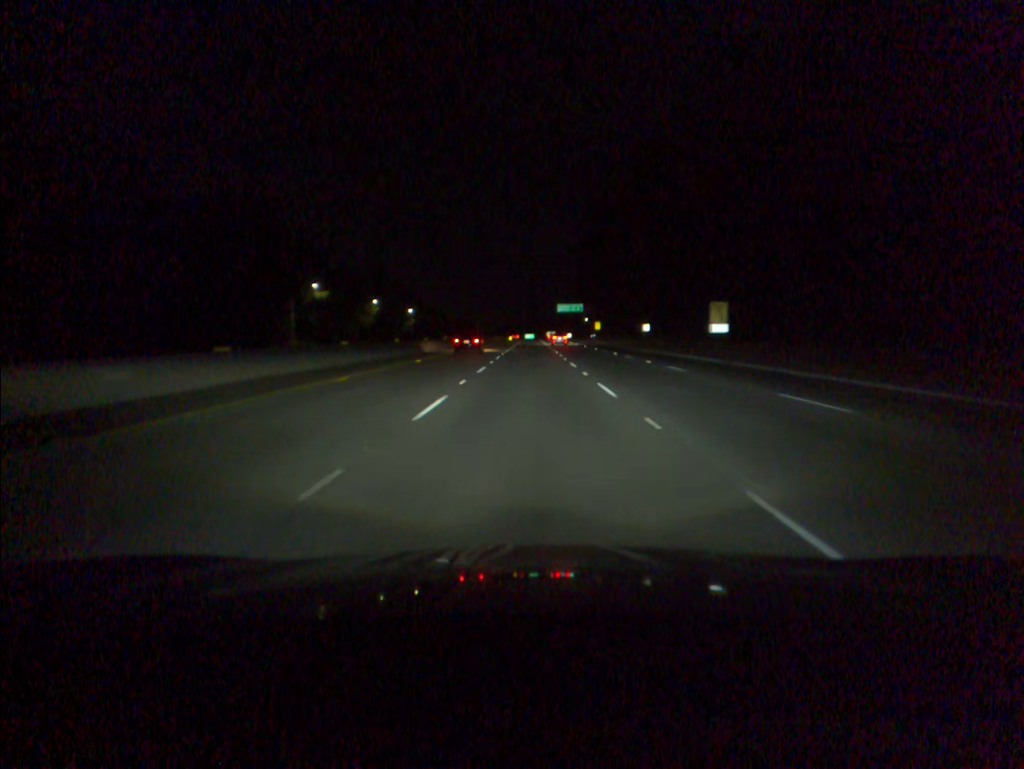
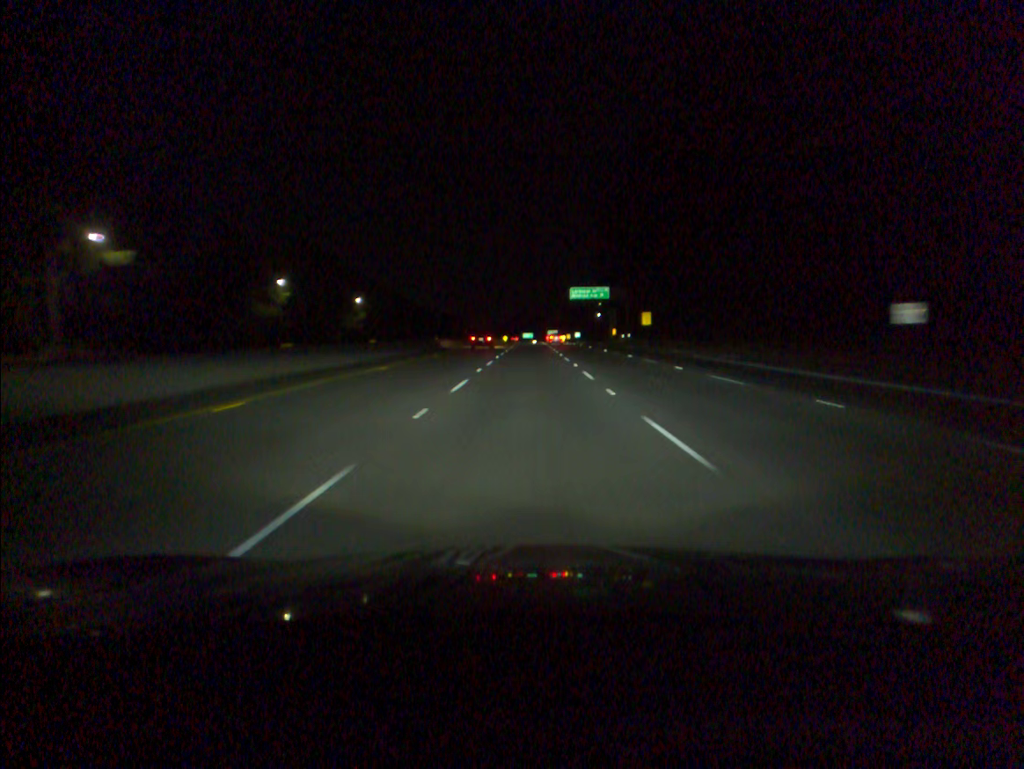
(+0.1, +66.9) m; 0°
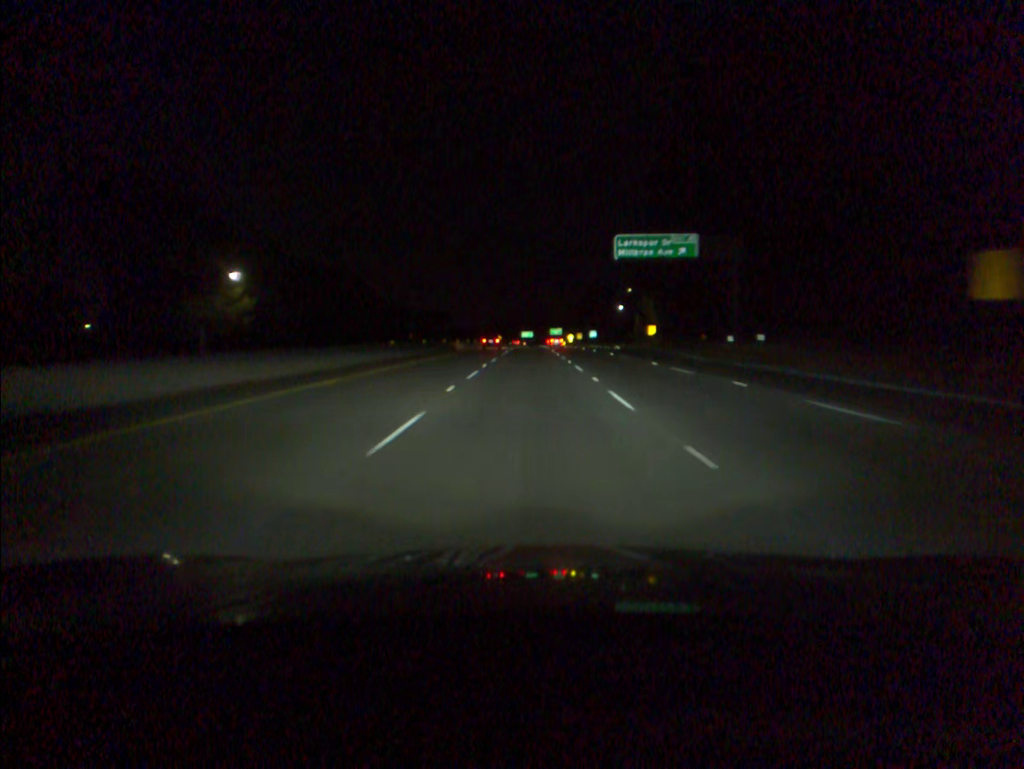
(+0.1, +67.1) m; 0°
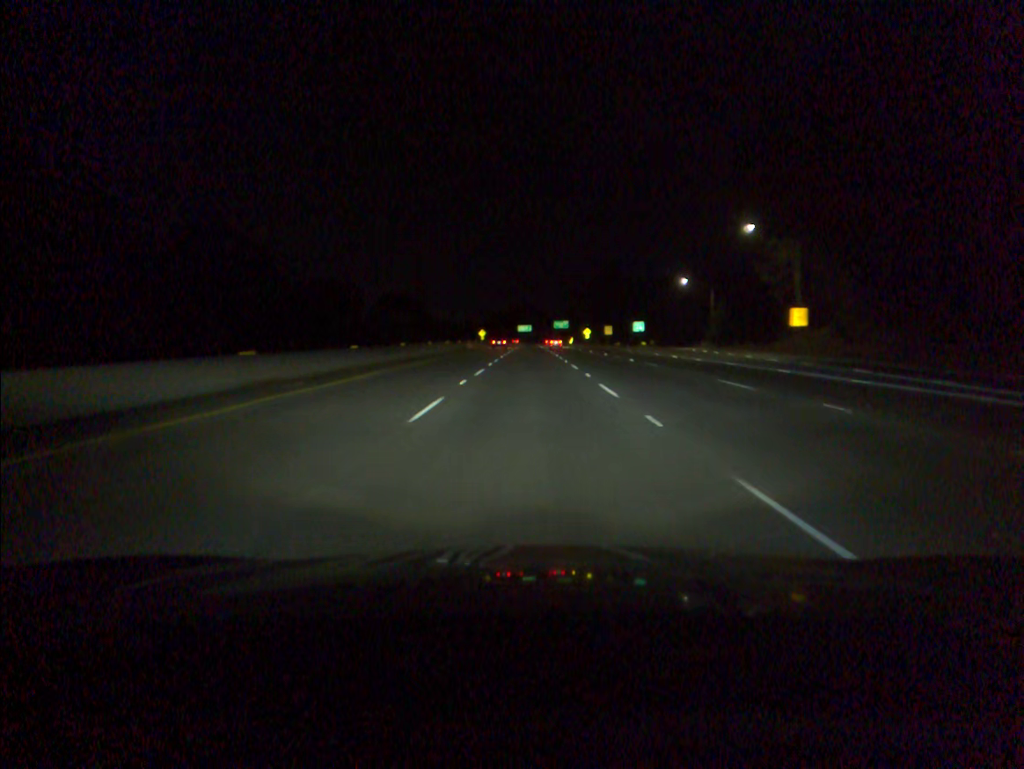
(0.0, +84.1) m; 0°
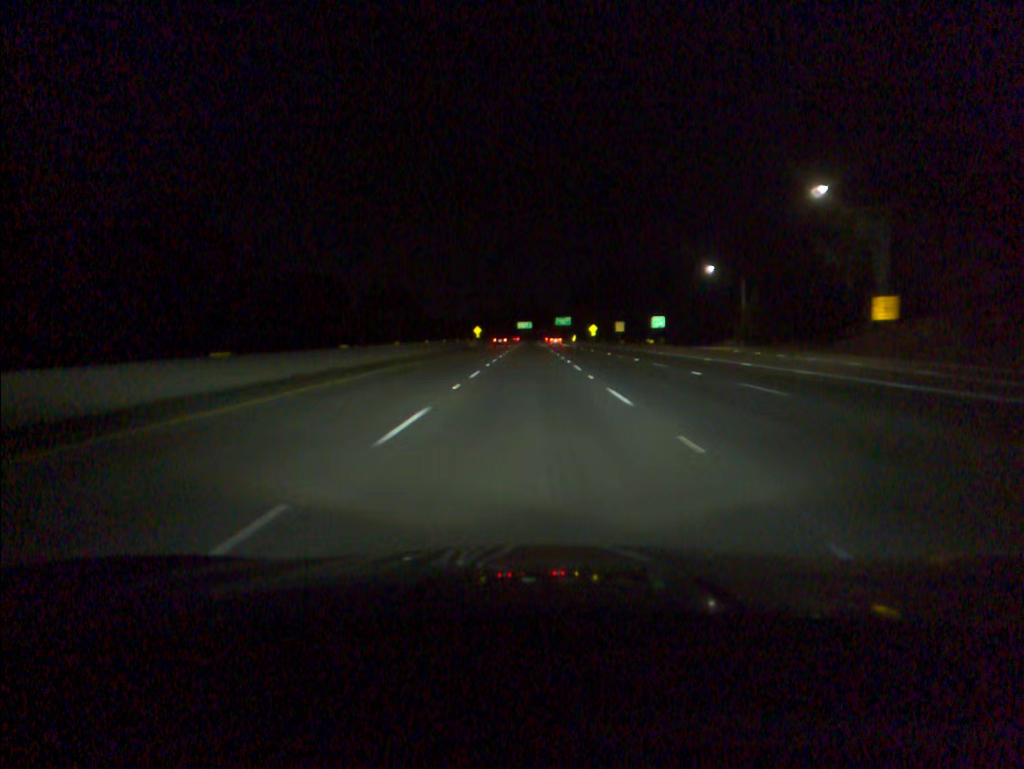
(0.0, +16.9) m; 0°
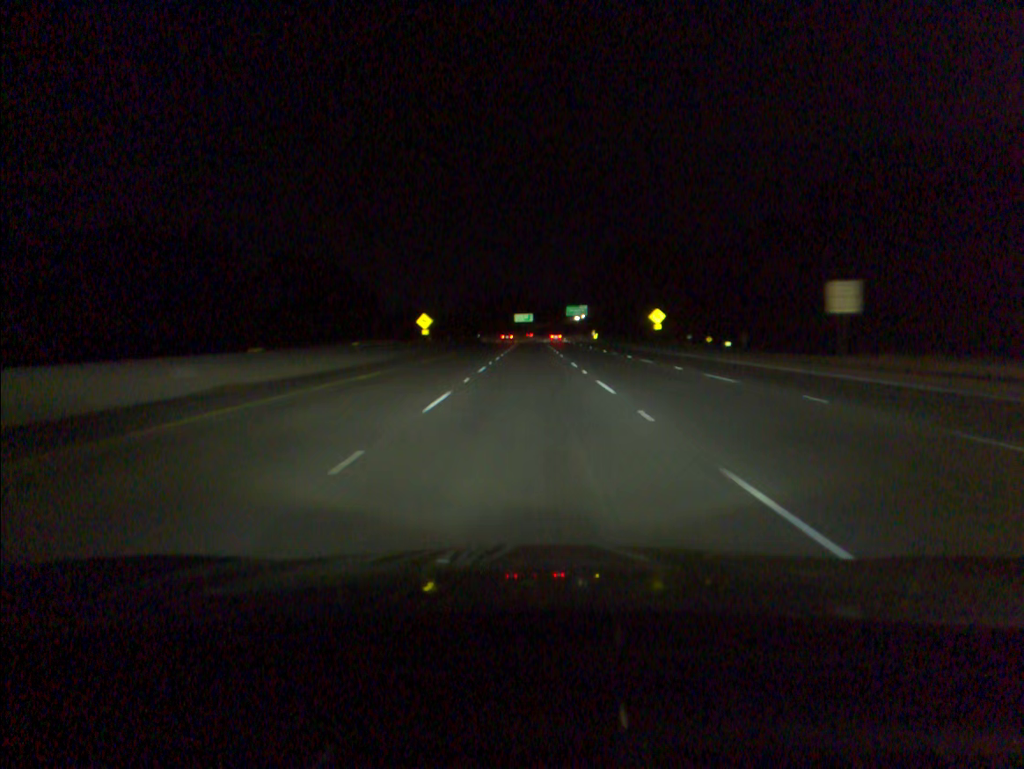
(0.0, +84.7) m; 0°
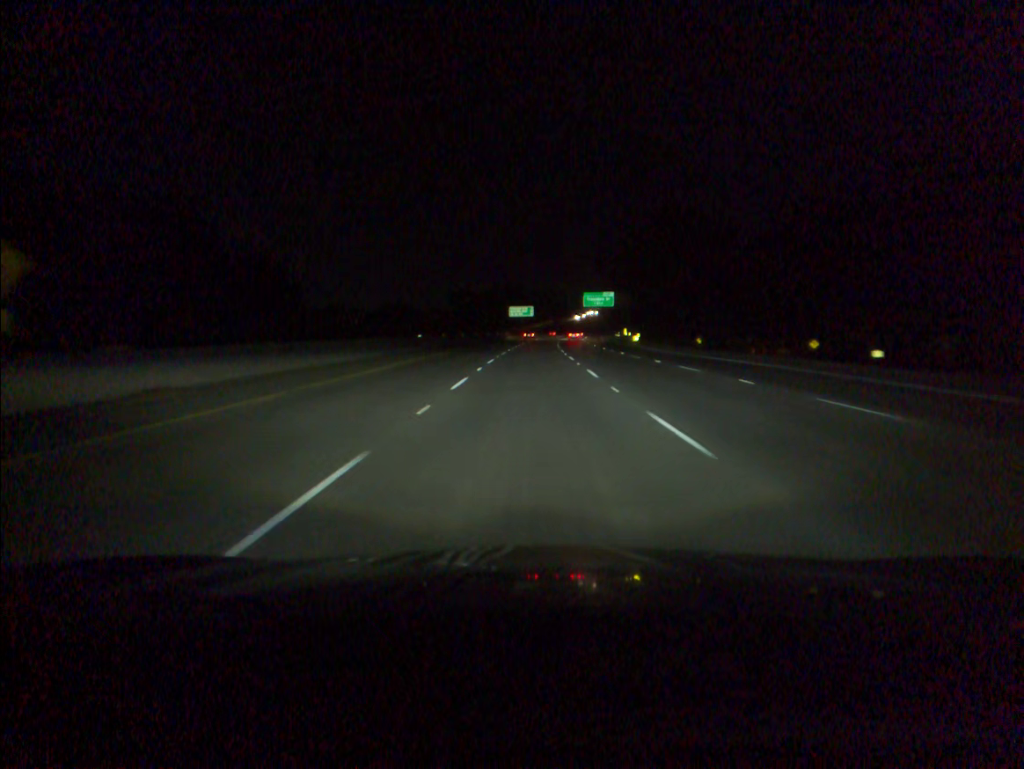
(0.0, +67.6) m; 0°
